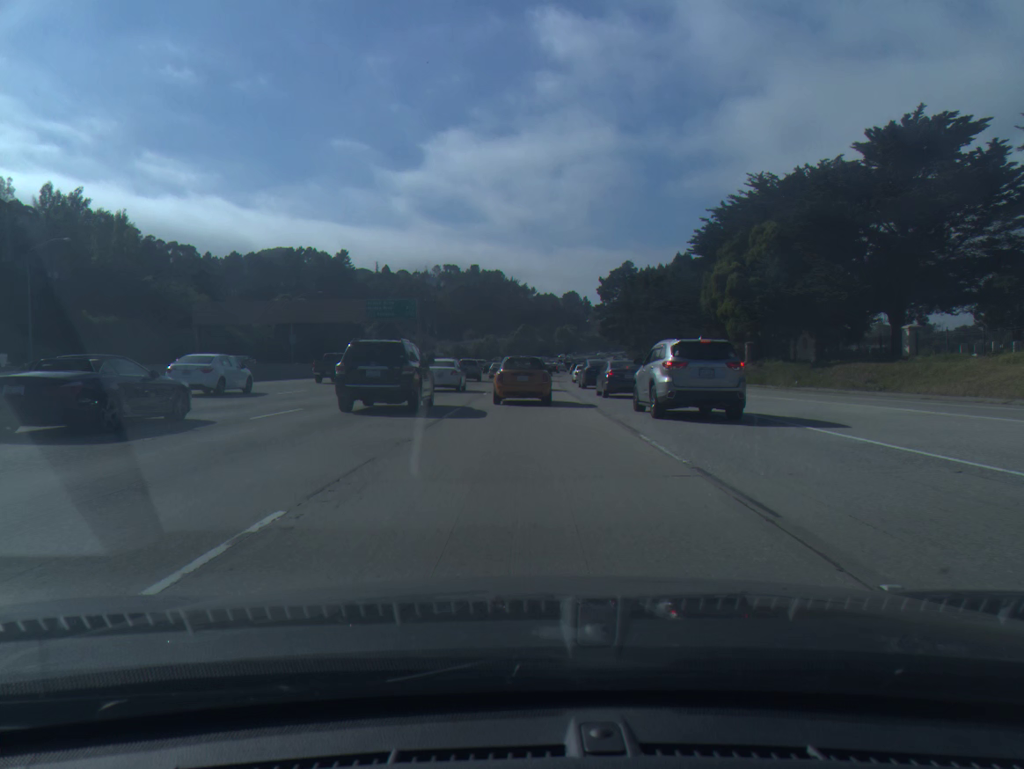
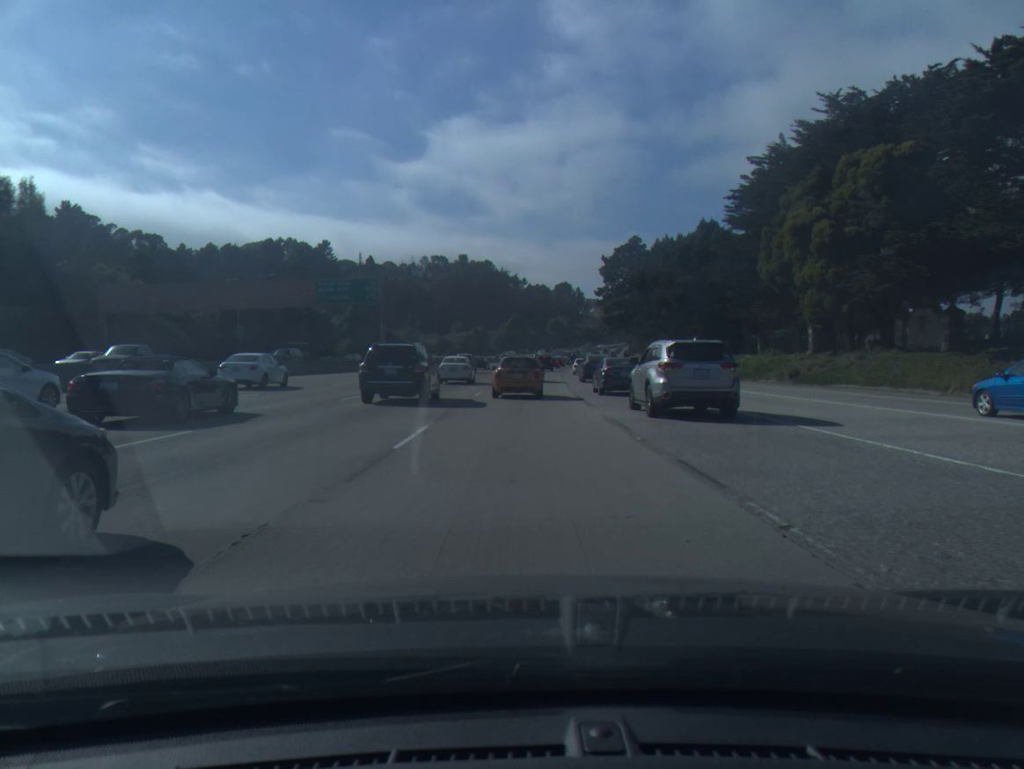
(+0.3, +20.8) m; +1°
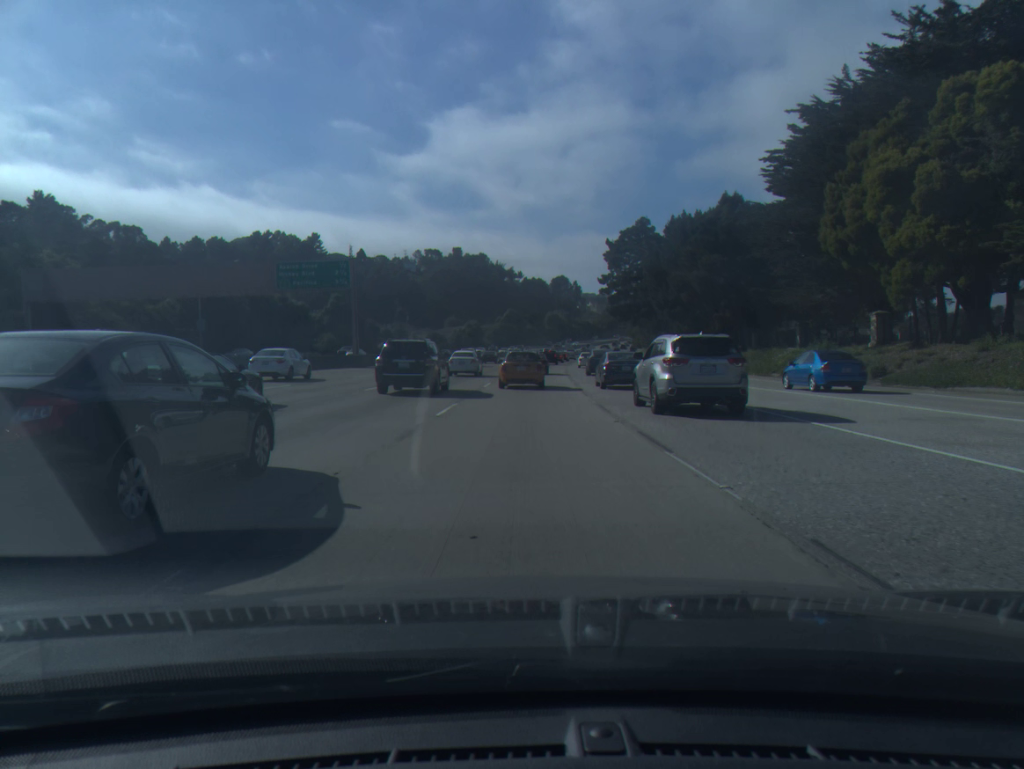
(0.0, +11.6) m; 0°
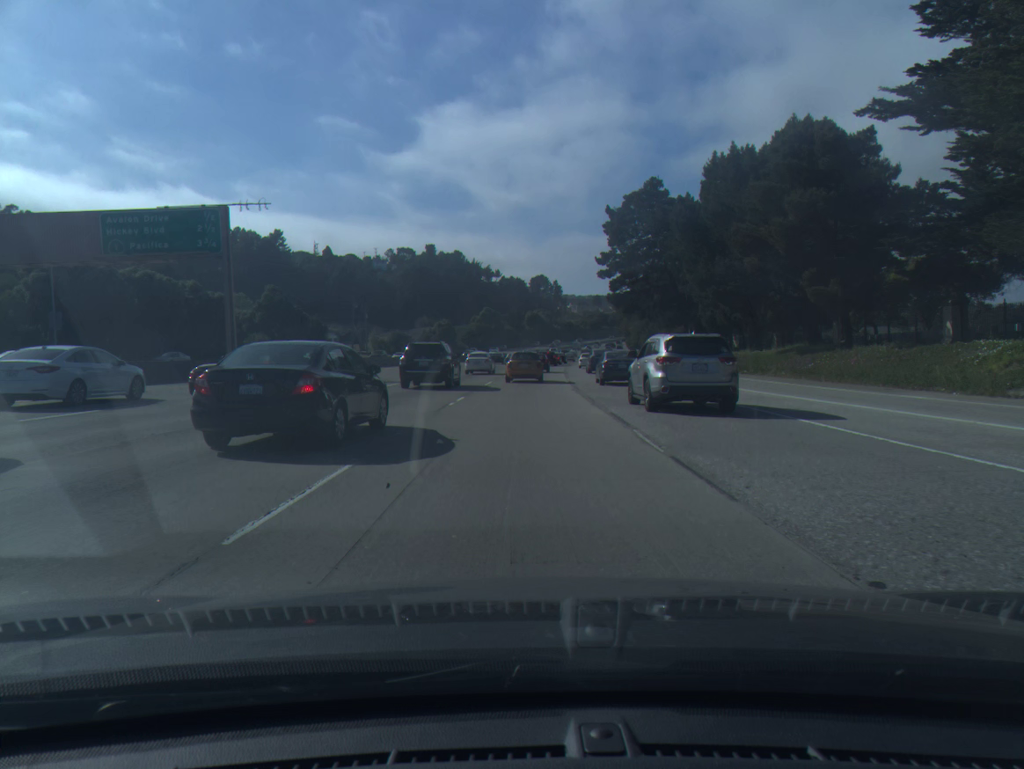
(+0.3, +25.5) m; +2°
